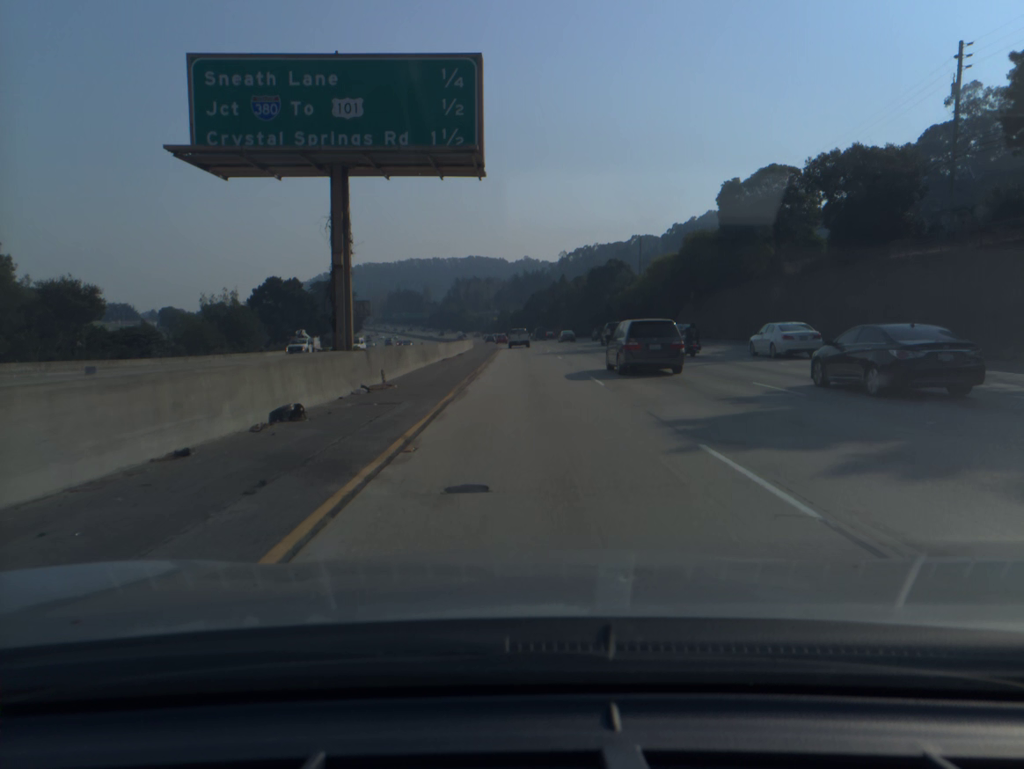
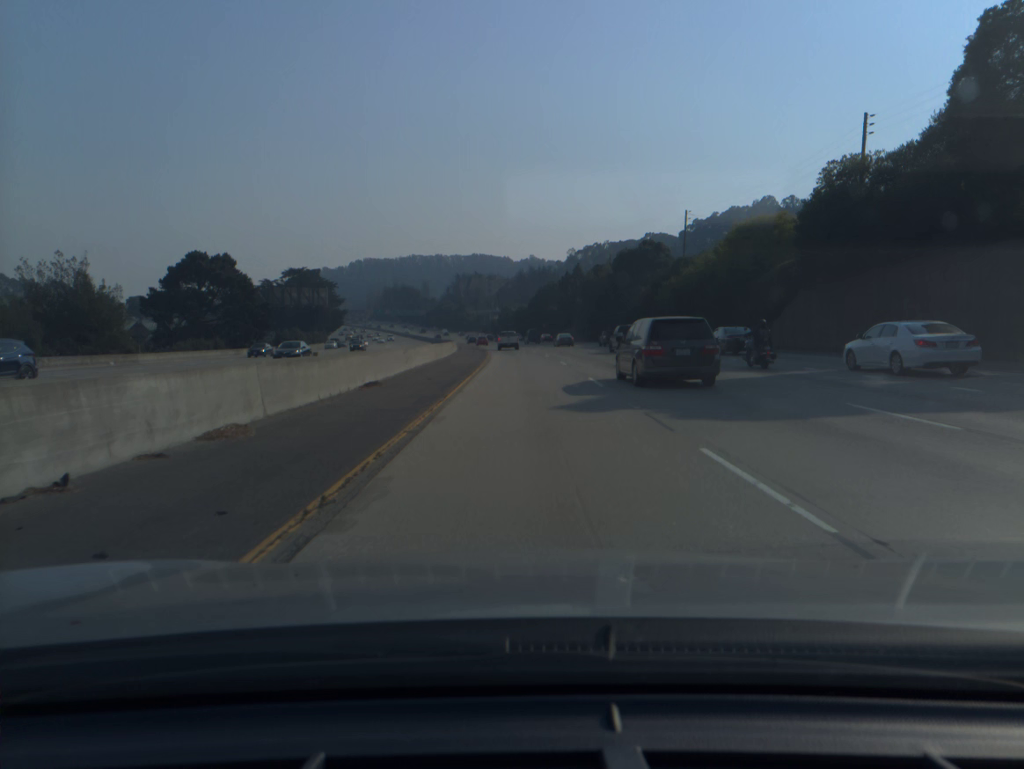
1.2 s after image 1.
(-0.1, +34.1) m; 0°
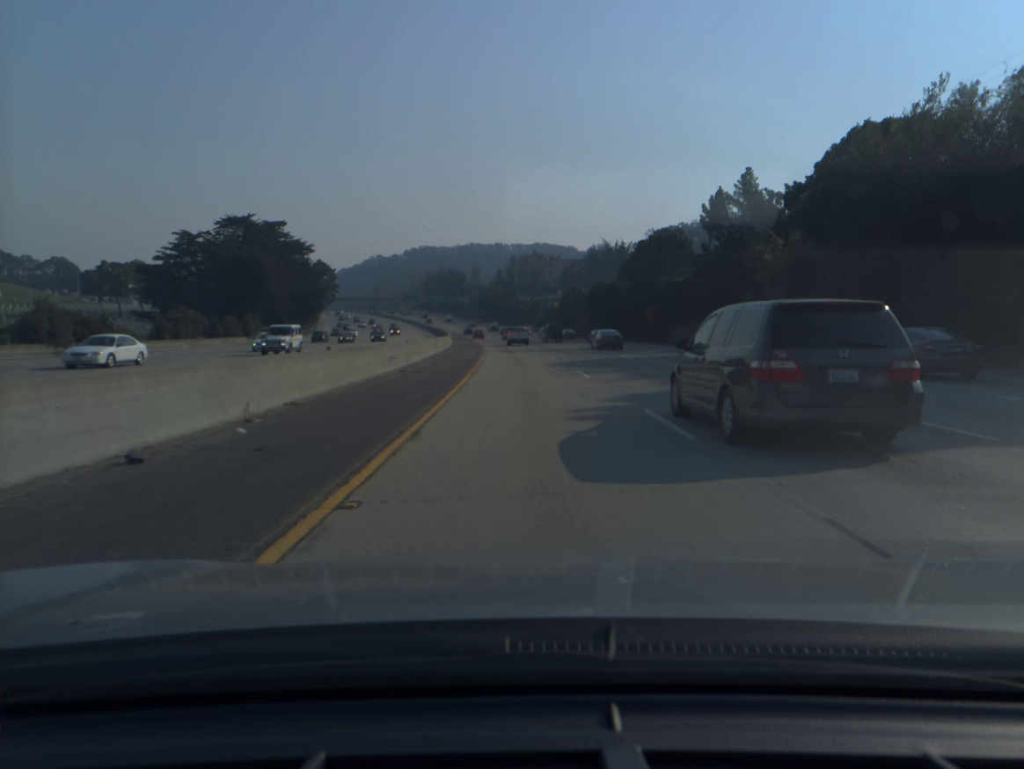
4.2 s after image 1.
(-2.4, +86.0) m; -4°
